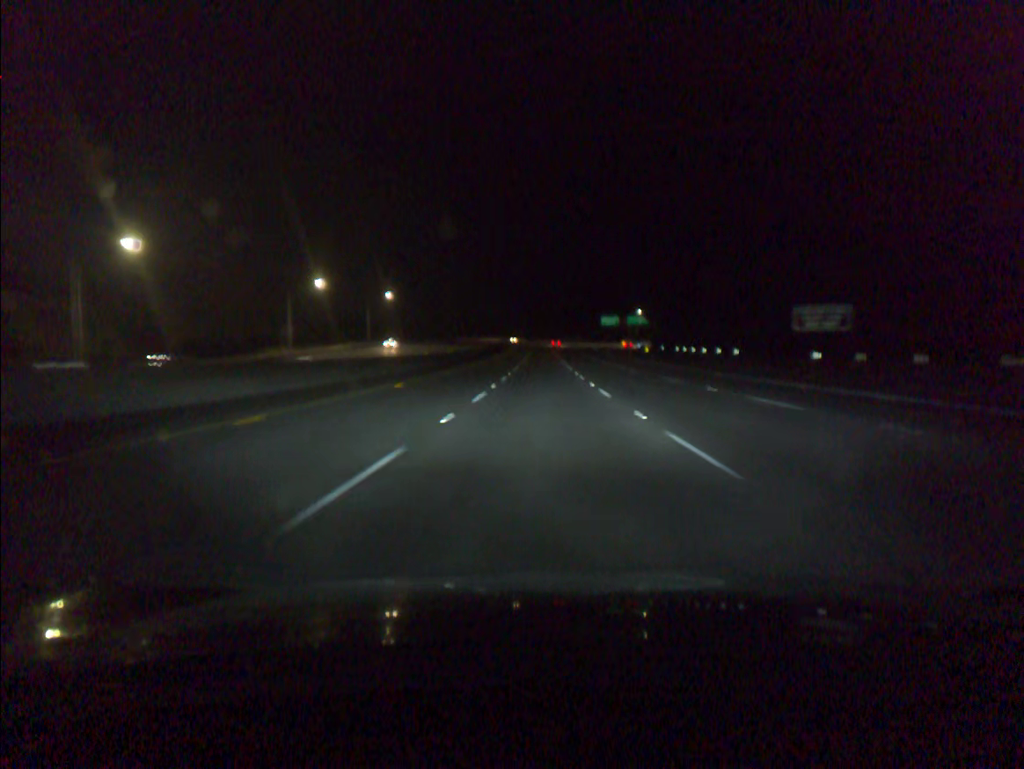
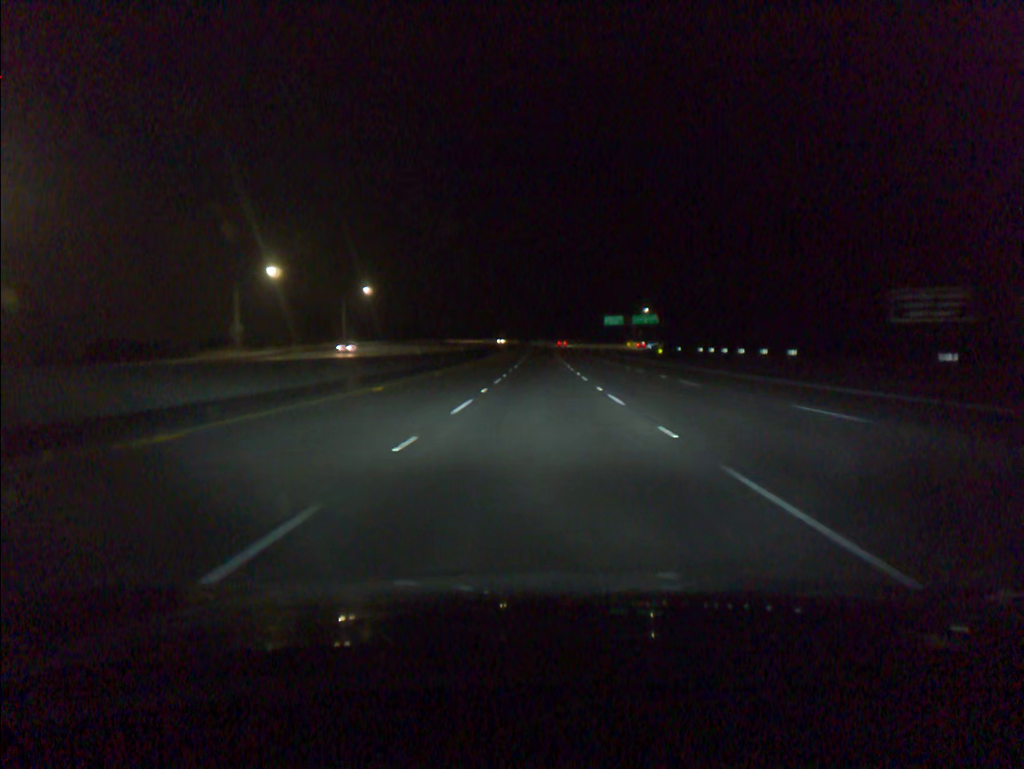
(0.0, +18.1) m; 0°
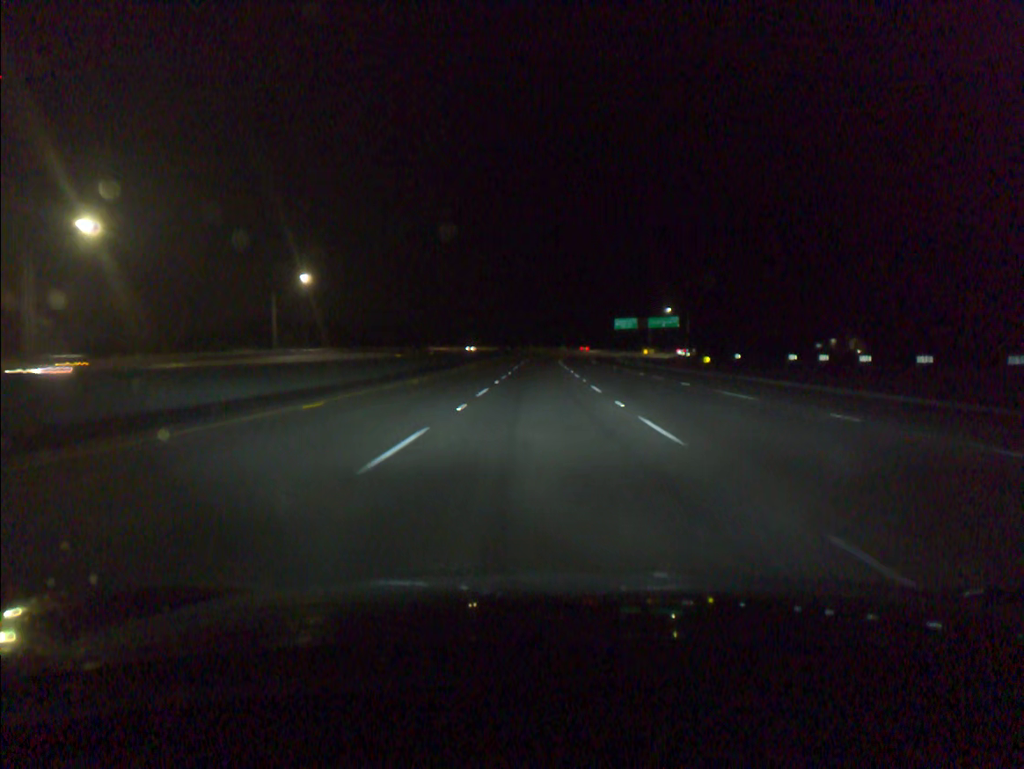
(0.0, +36.1) m; 0°
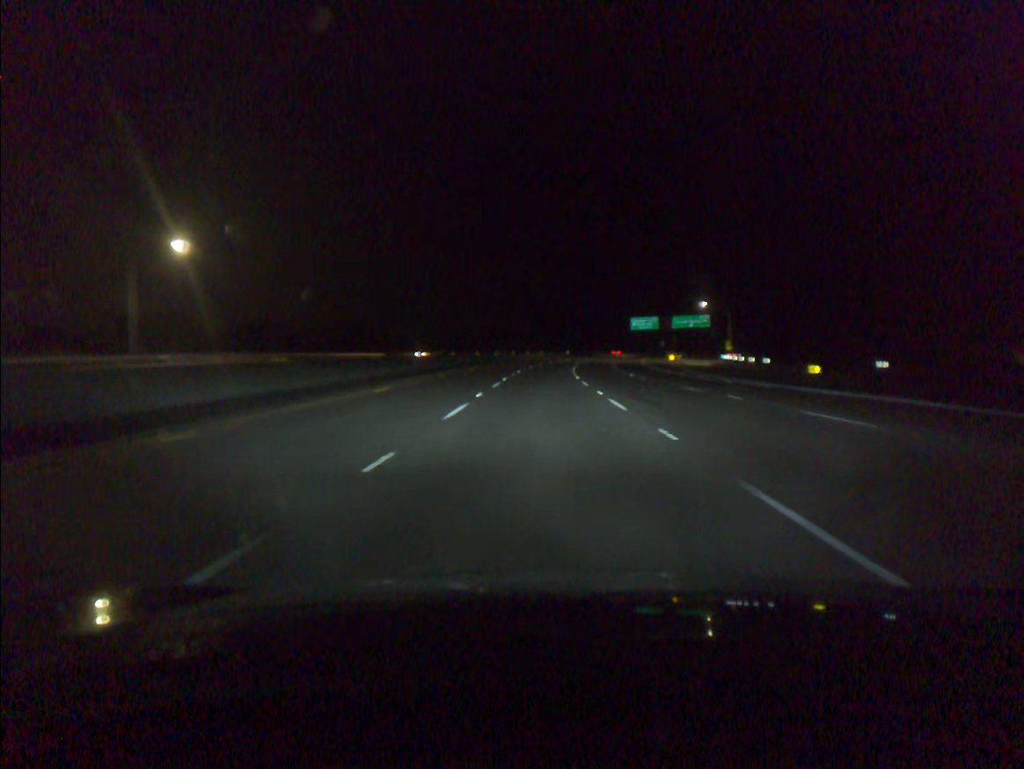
(0.0, +36.0) m; 0°
